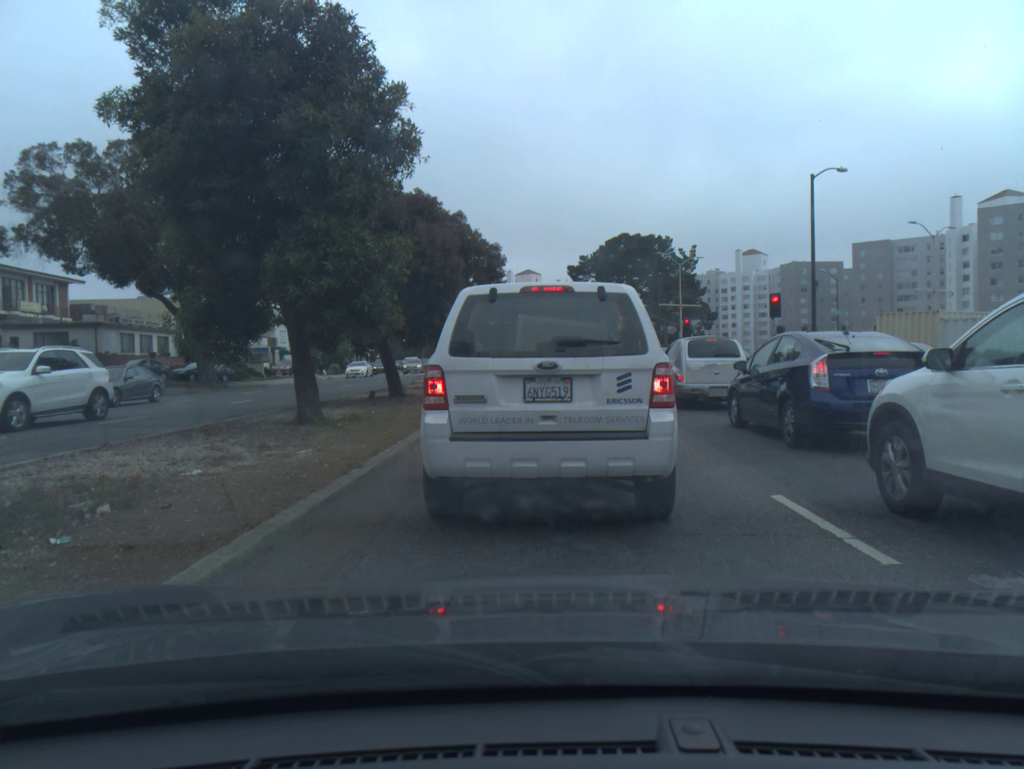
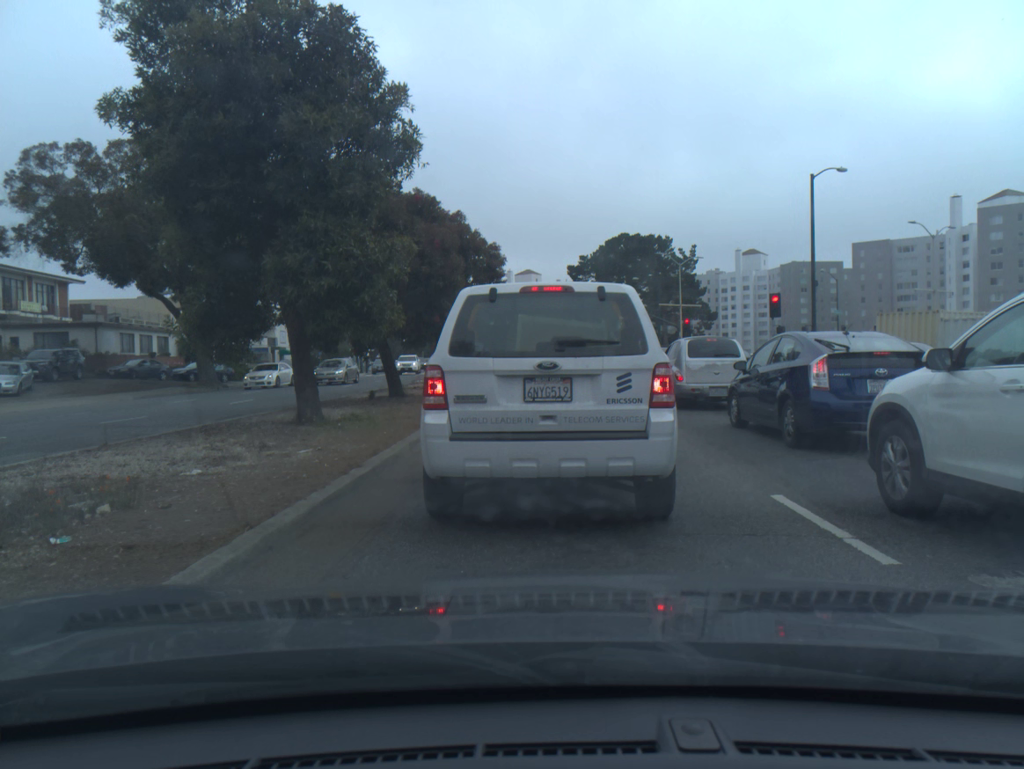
(0.0, 0.0) m; 0°
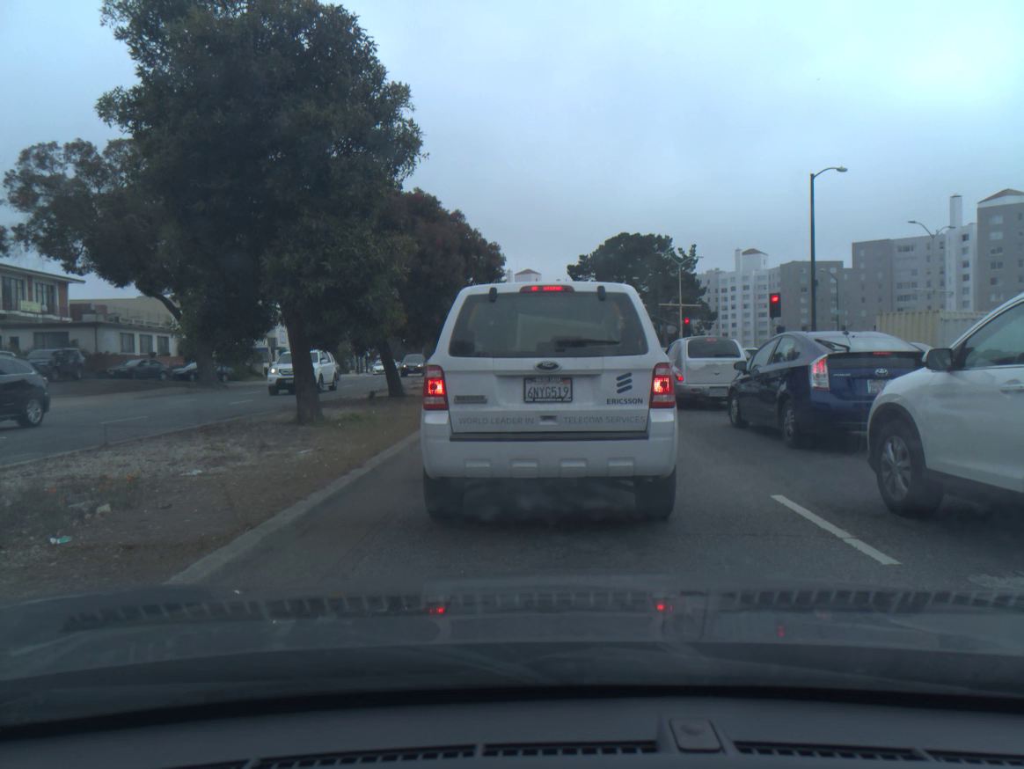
(0.0, 0.0) m; 0°
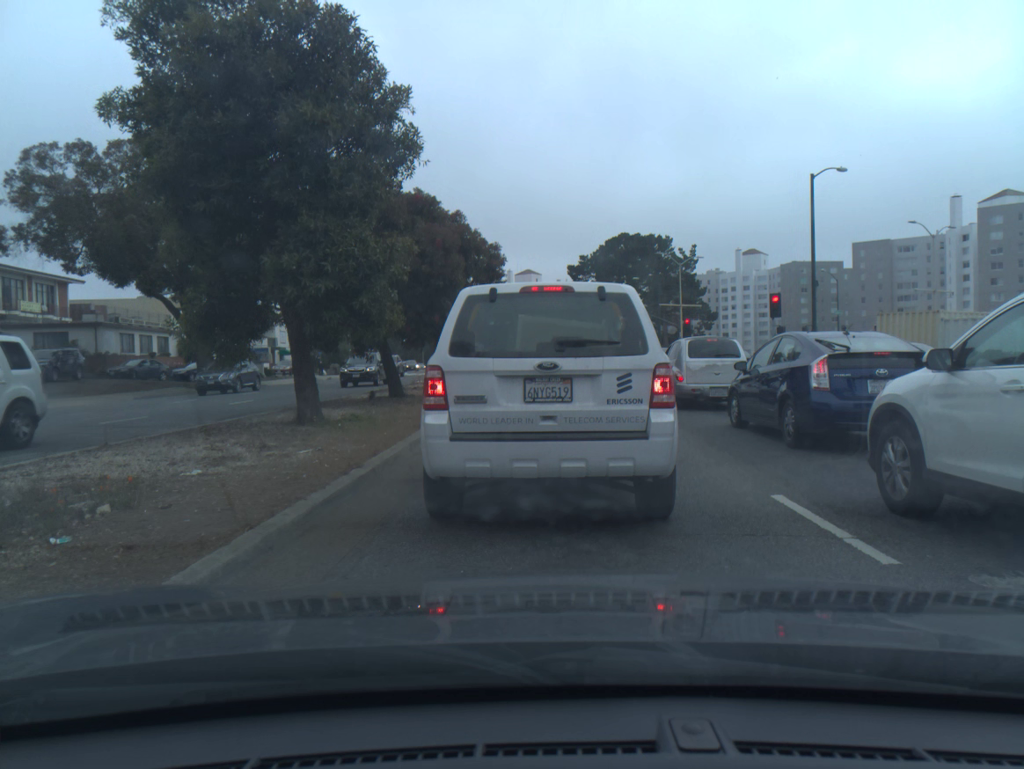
(0.0, 0.0) m; 0°
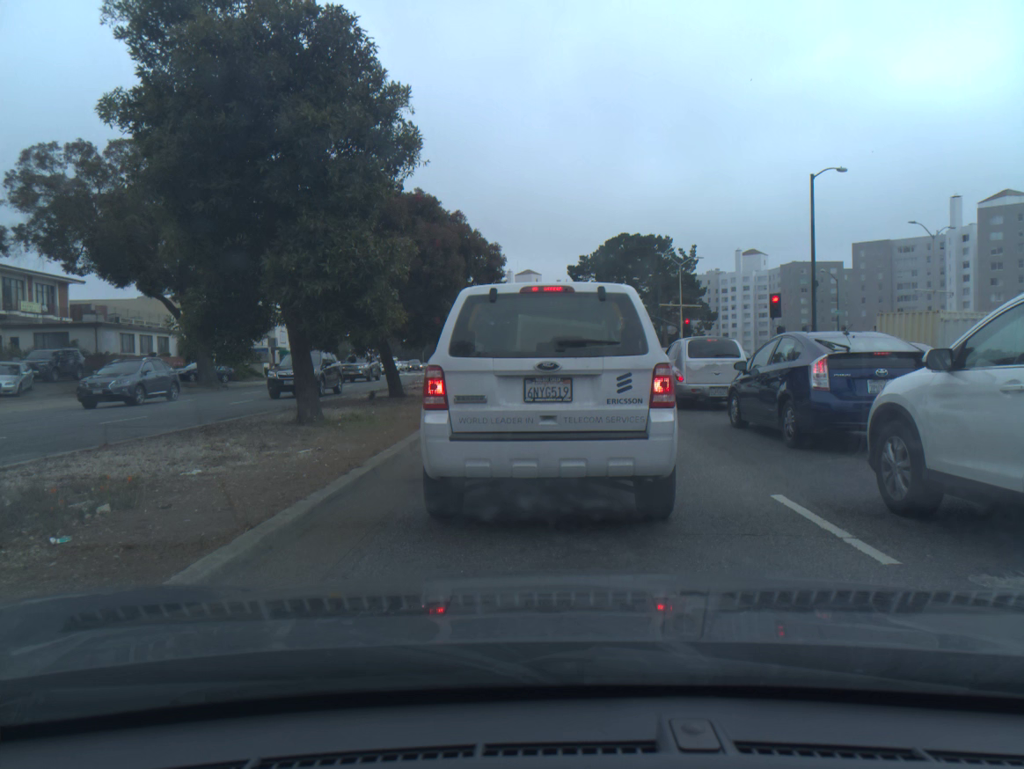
(0.0, 0.0) m; 0°
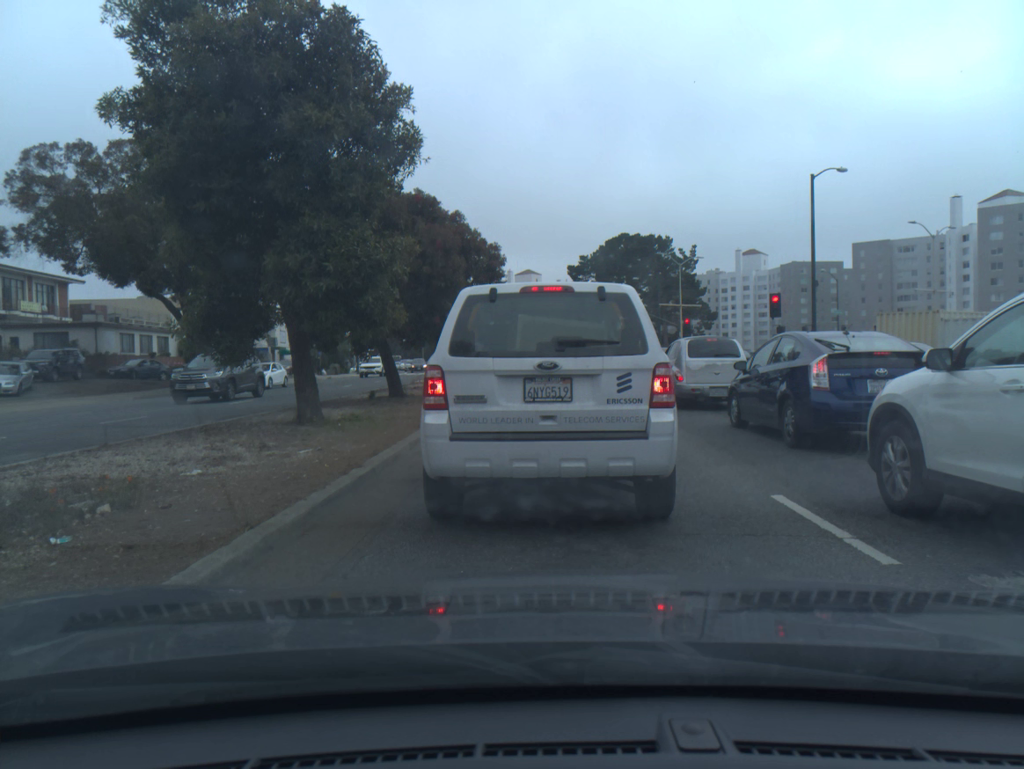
(0.0, 0.0) m; 0°
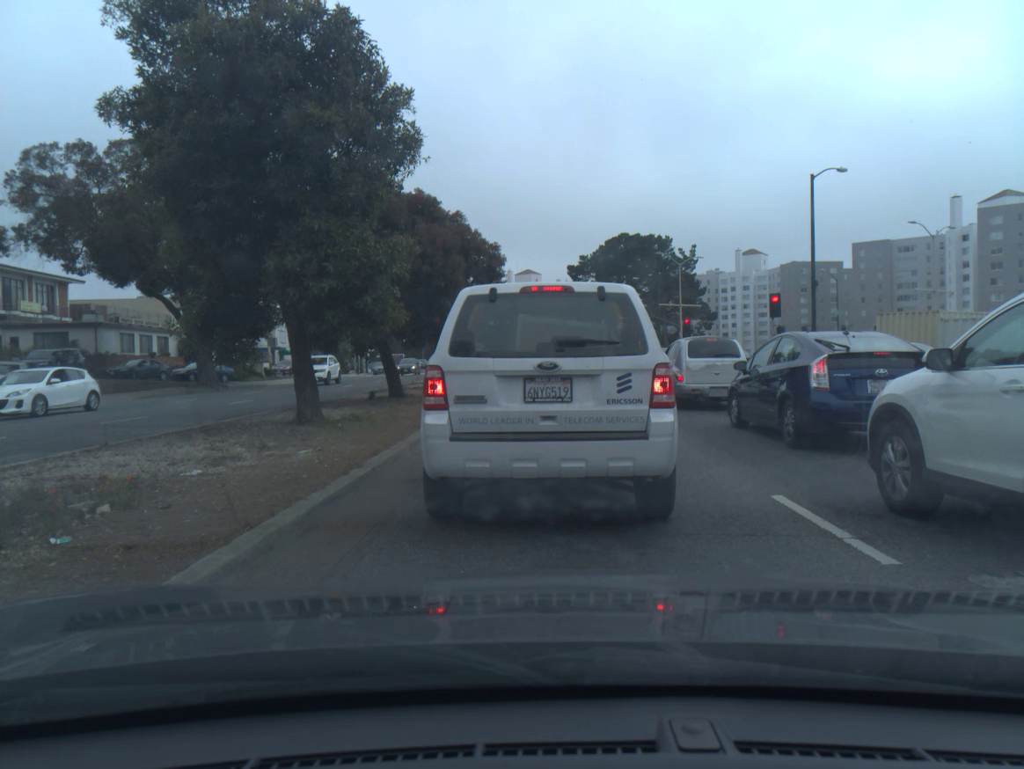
(0.0, 0.0) m; 0°
